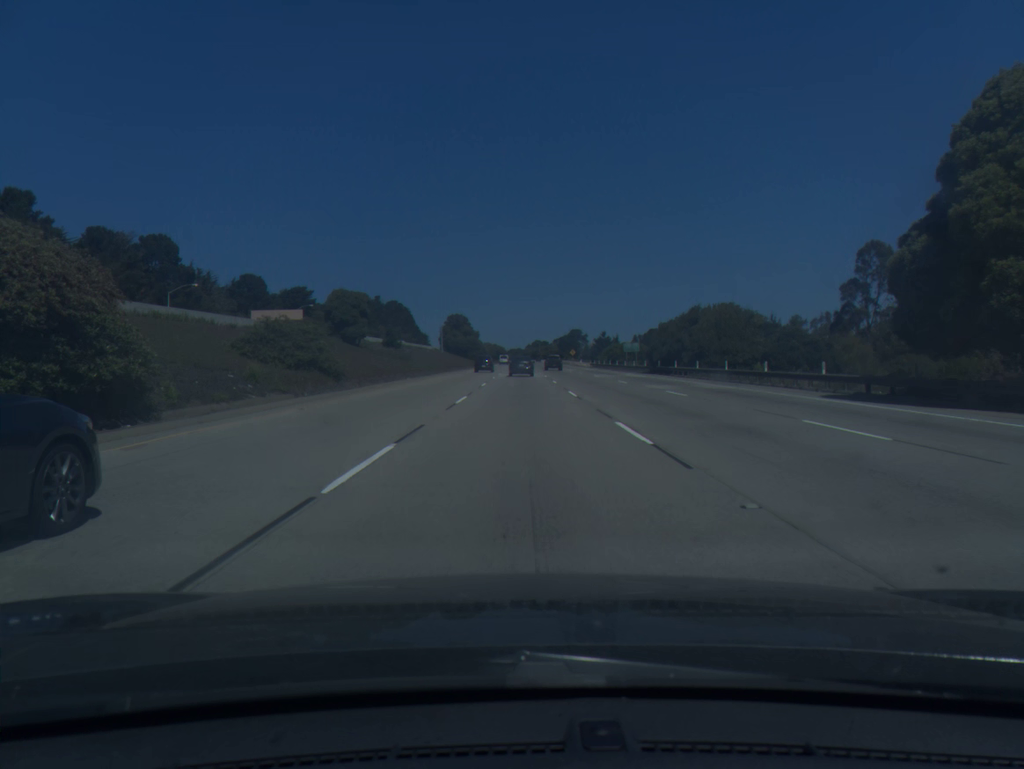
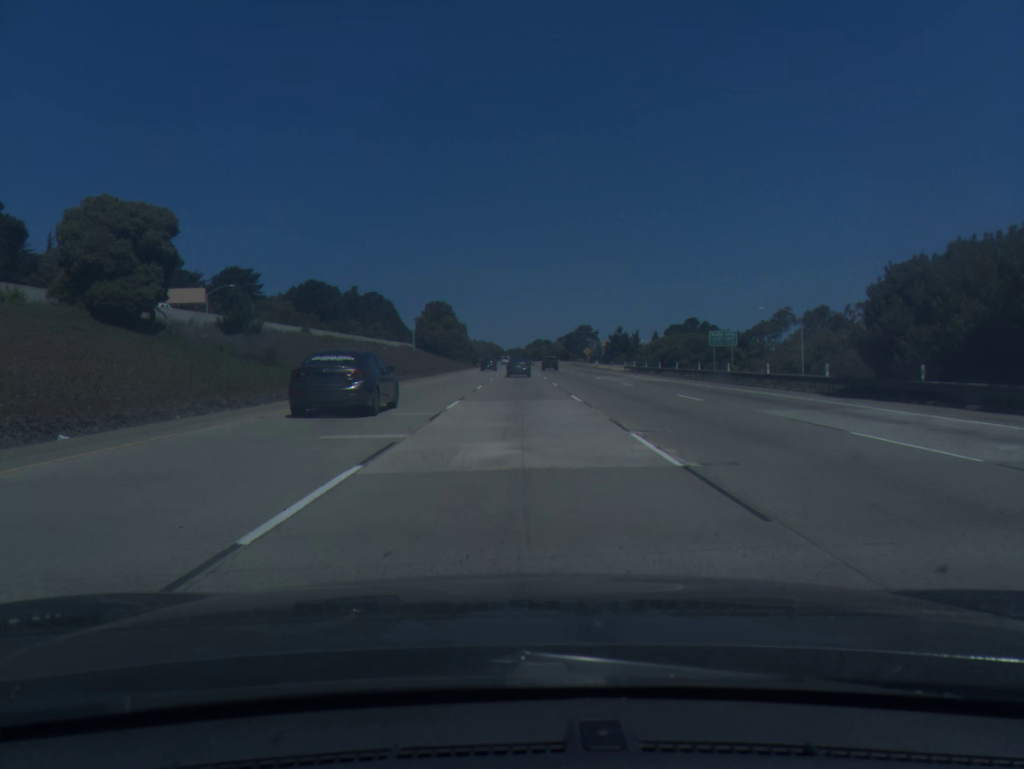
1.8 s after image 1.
(0.0, +46.2) m; 0°
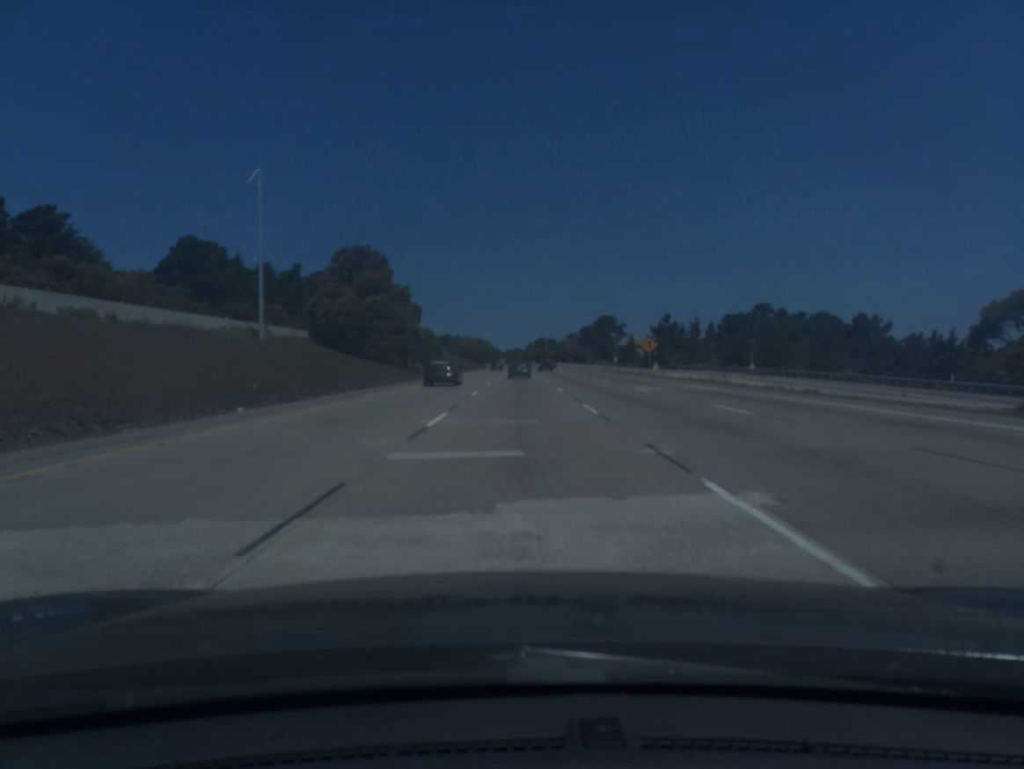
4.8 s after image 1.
(-0.2, +77.8) m; 0°
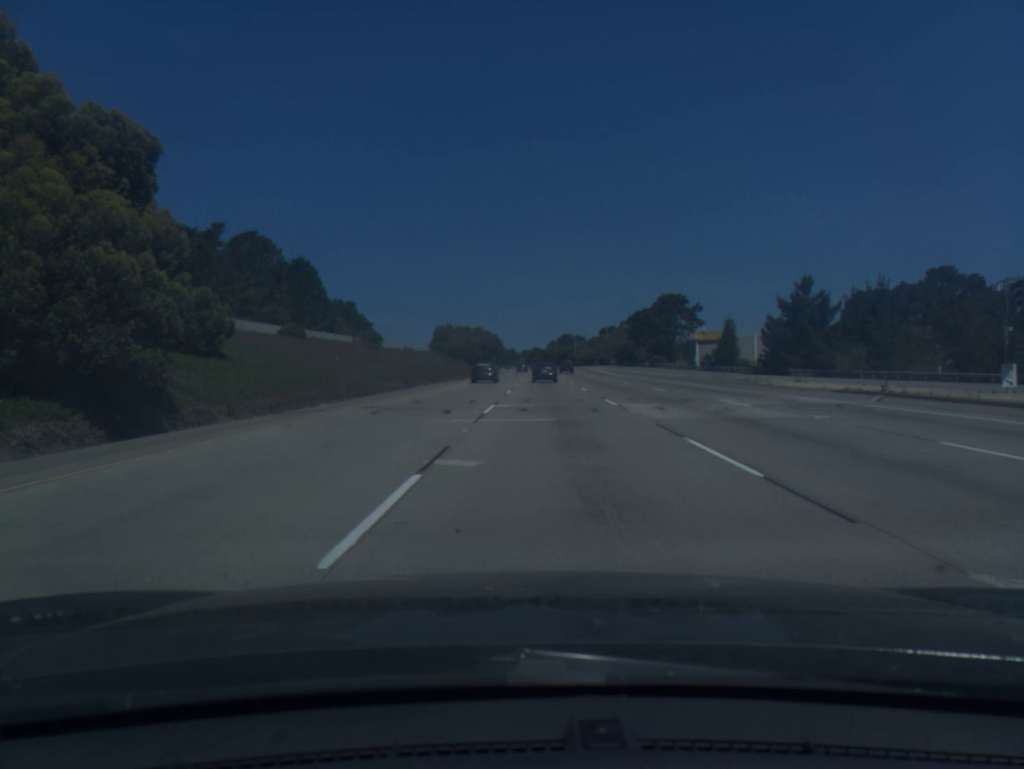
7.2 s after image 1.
(-0.5, +68.8) m; -1°
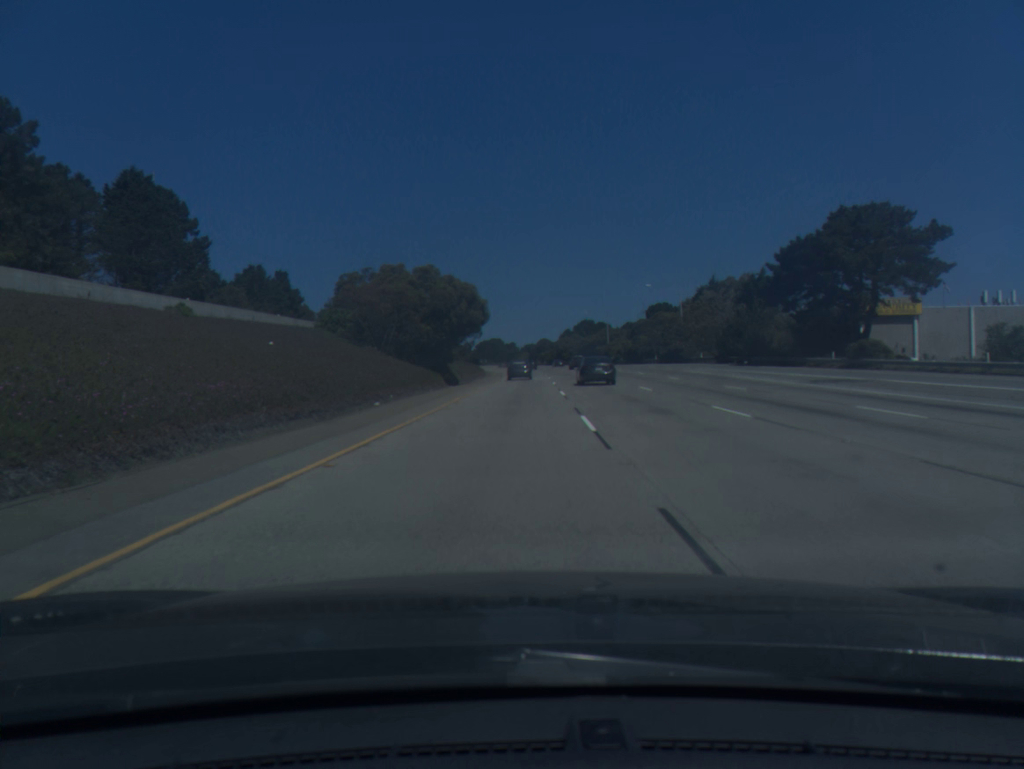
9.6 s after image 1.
(-0.7, +78.3) m; 0°
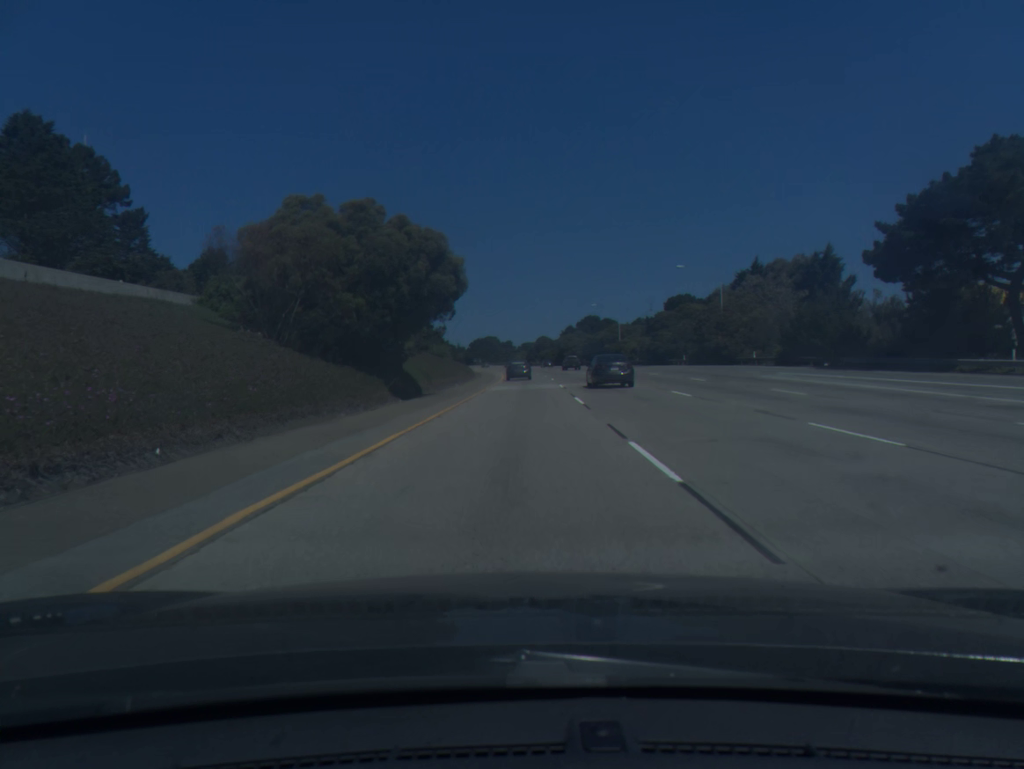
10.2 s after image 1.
(0.0, +20.9) m; 0°
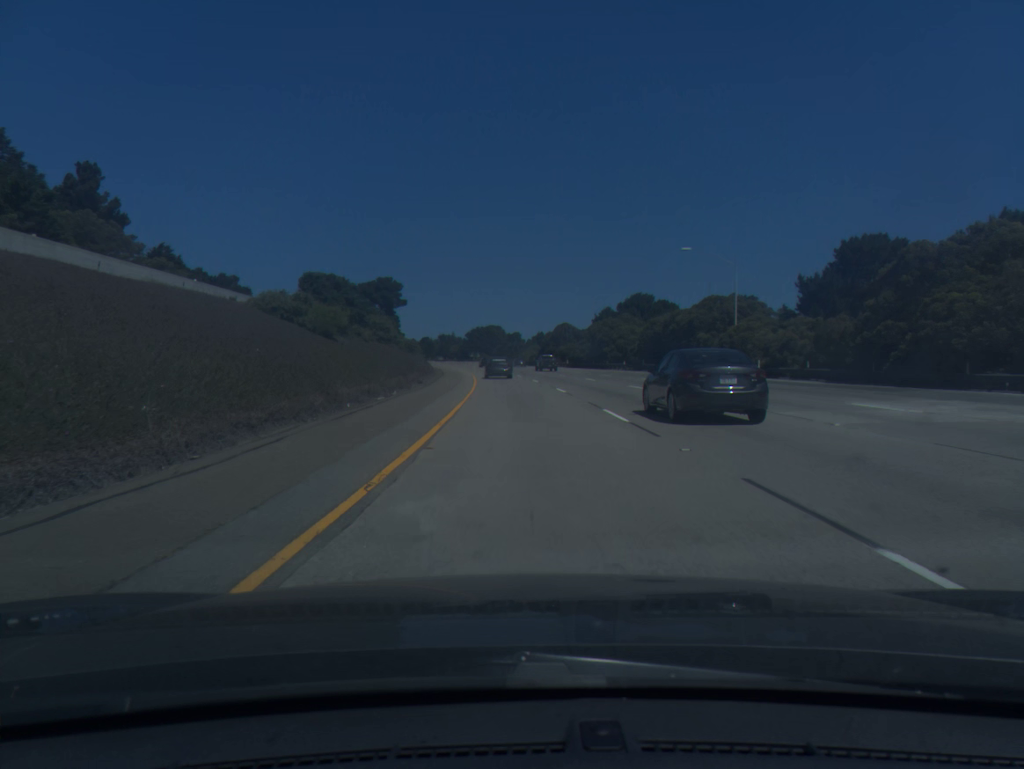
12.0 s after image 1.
(+0.1, +65.0) m; 0°
